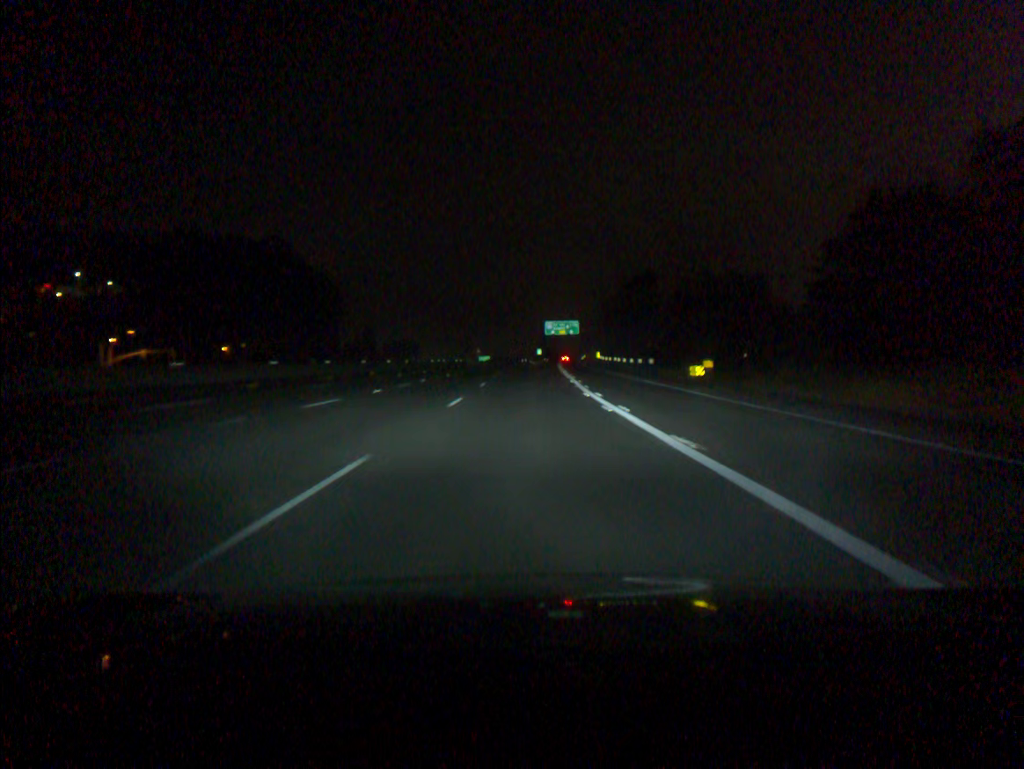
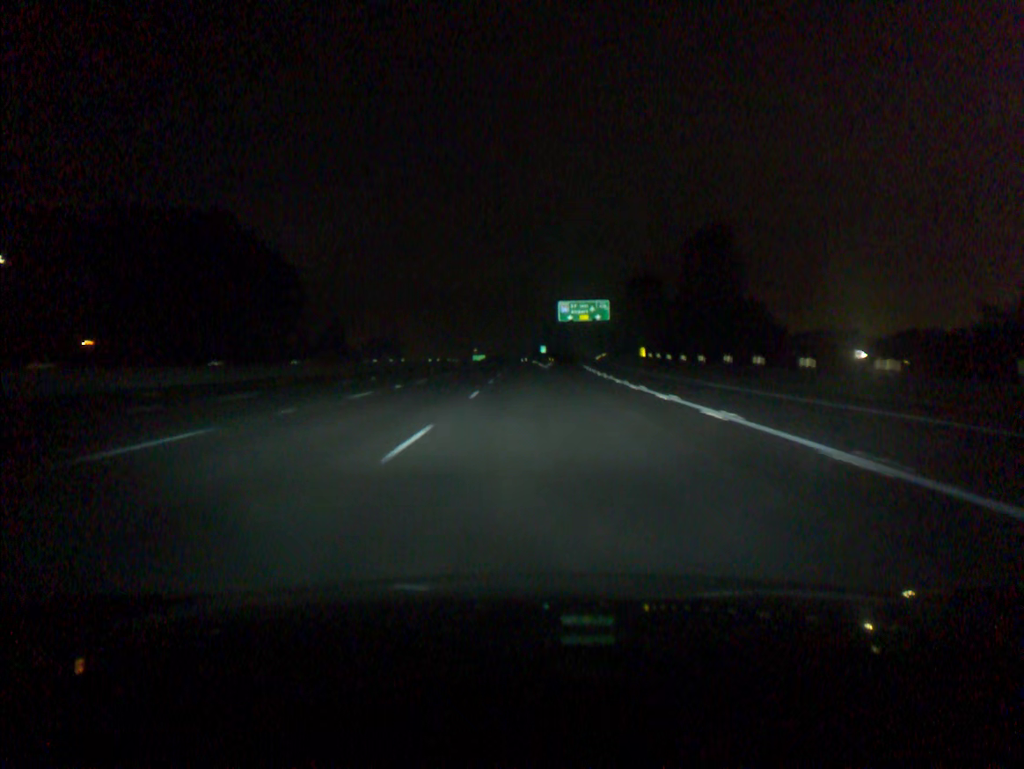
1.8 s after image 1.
(-0.1, +54.9) m; 0°
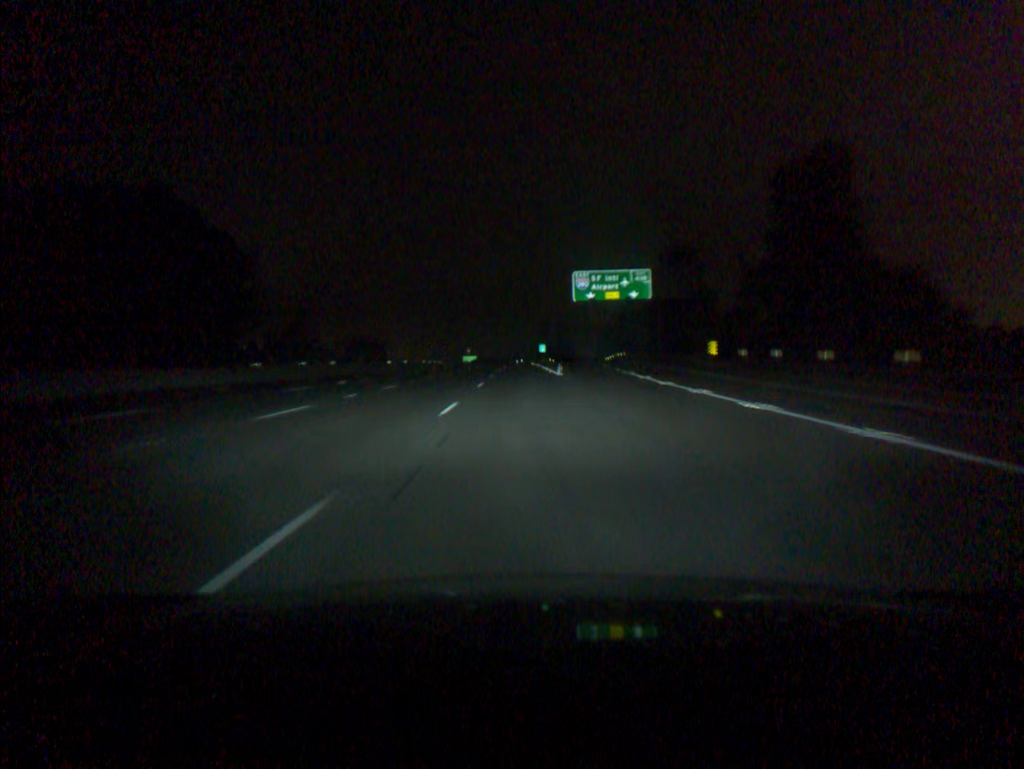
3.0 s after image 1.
(+0.2, +36.6) m; 0°
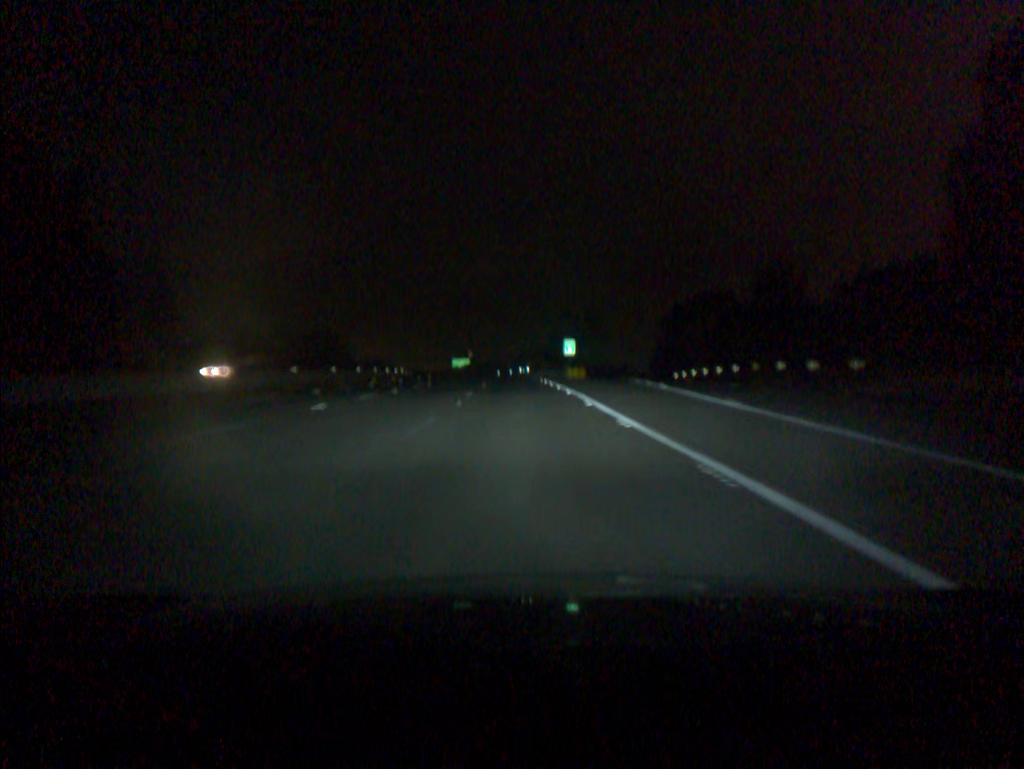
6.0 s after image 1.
(+0.2, +91.3) m; 0°
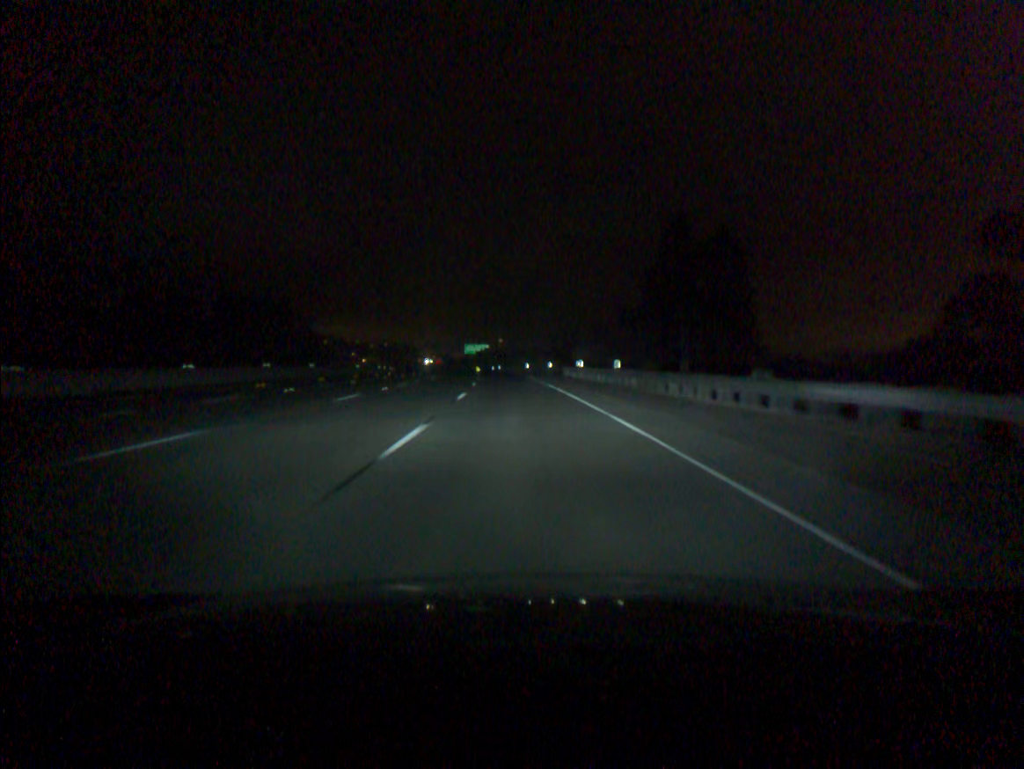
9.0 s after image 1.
(-1.6, +91.5) m; -2°
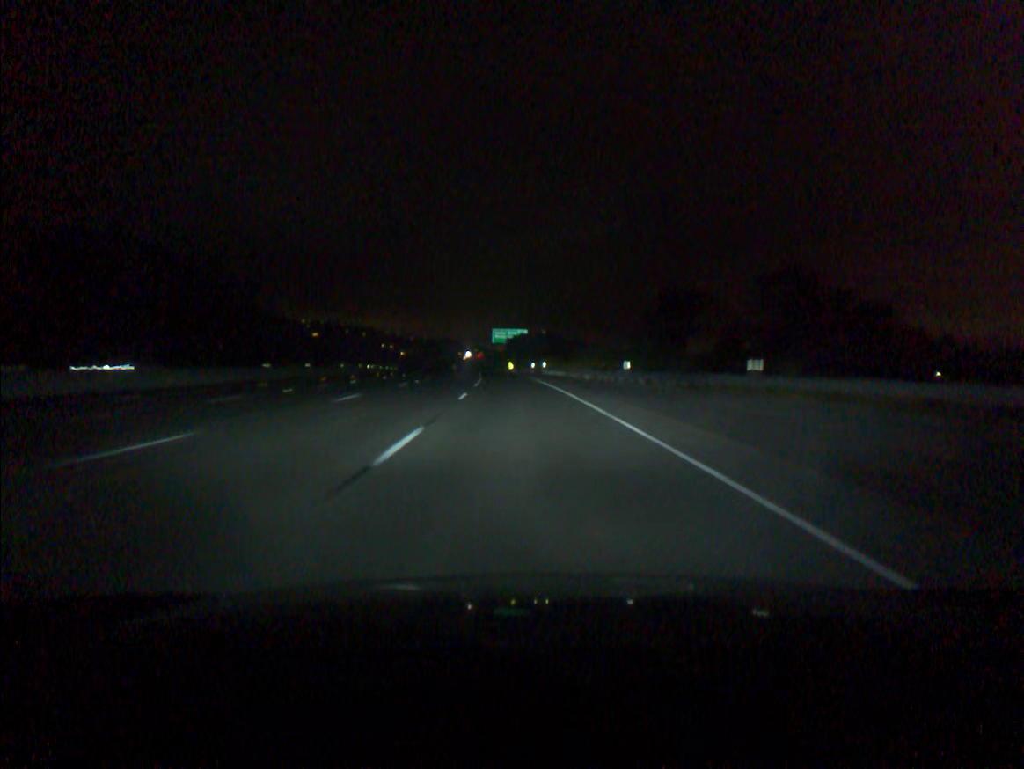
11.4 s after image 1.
(-2.1, +73.6) m; -3°
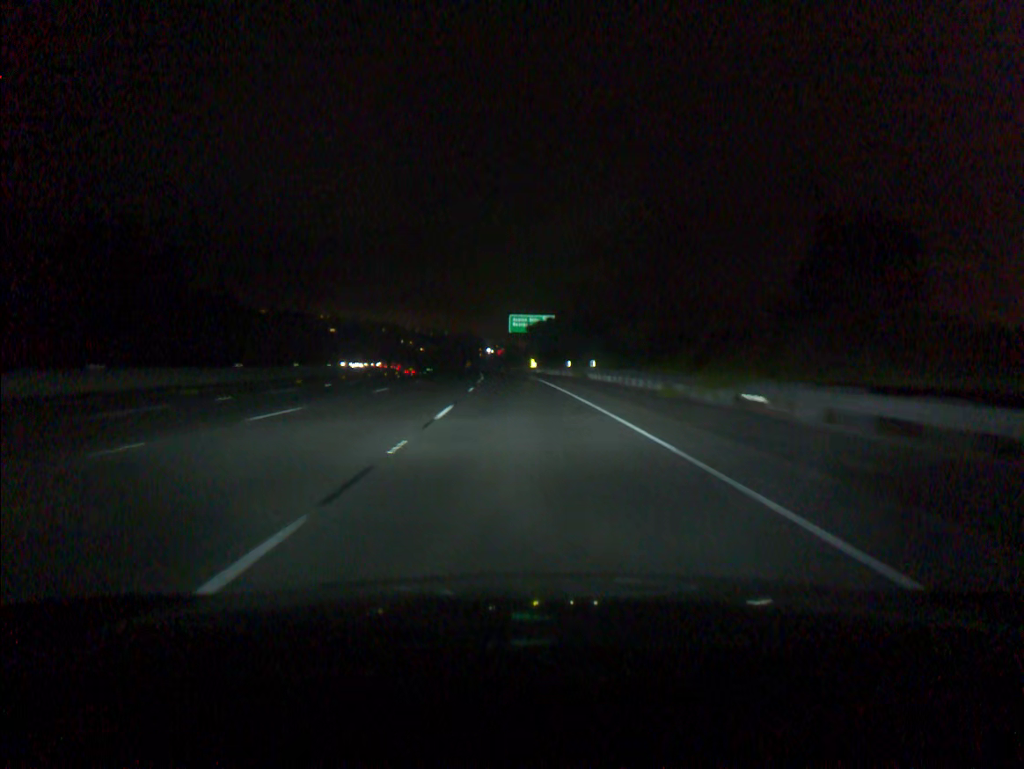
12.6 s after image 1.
(-0.5, +36.9) m; -2°
